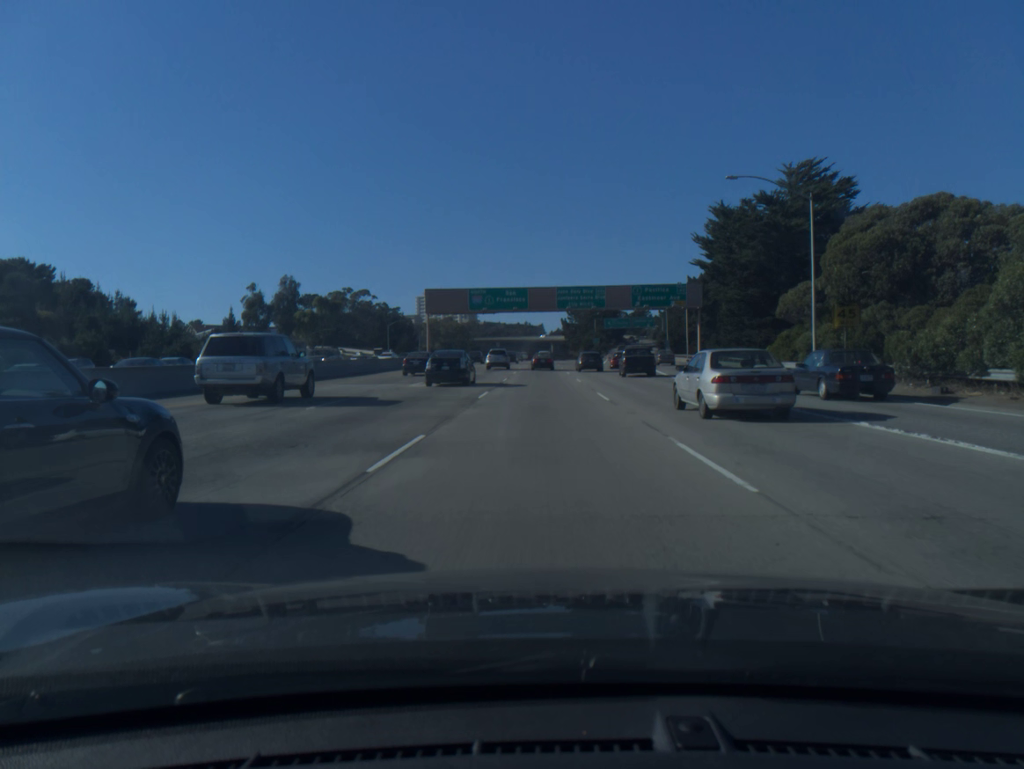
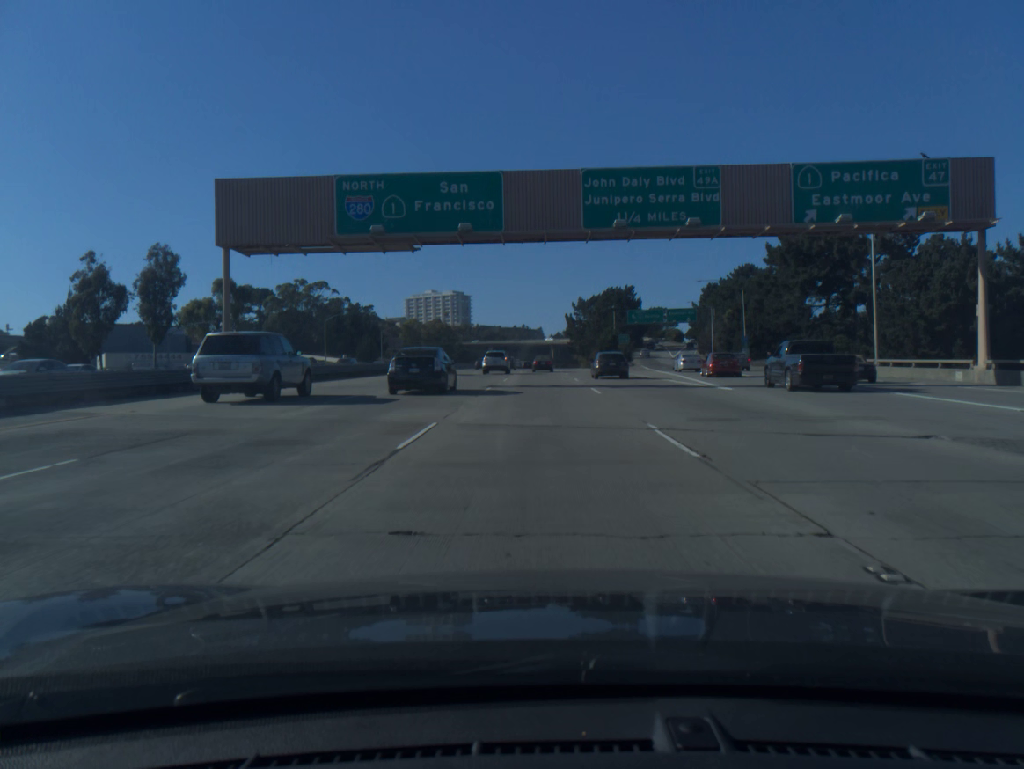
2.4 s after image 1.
(+0.1, +56.4) m; 0°
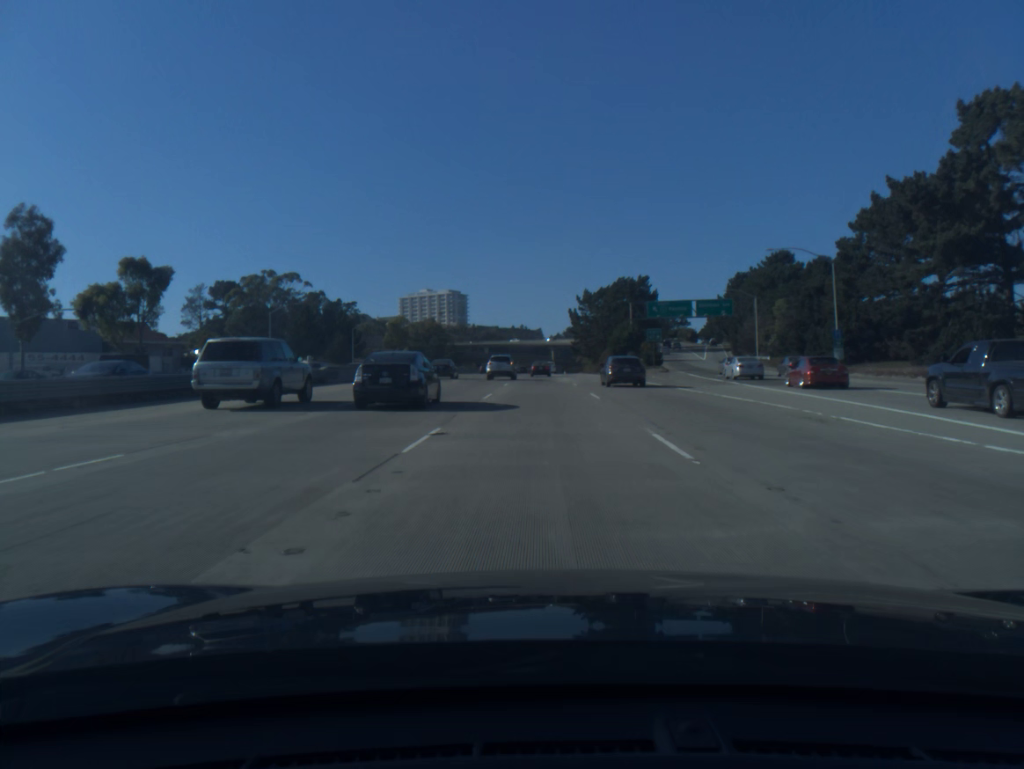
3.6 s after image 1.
(0.0, +28.9) m; 0°
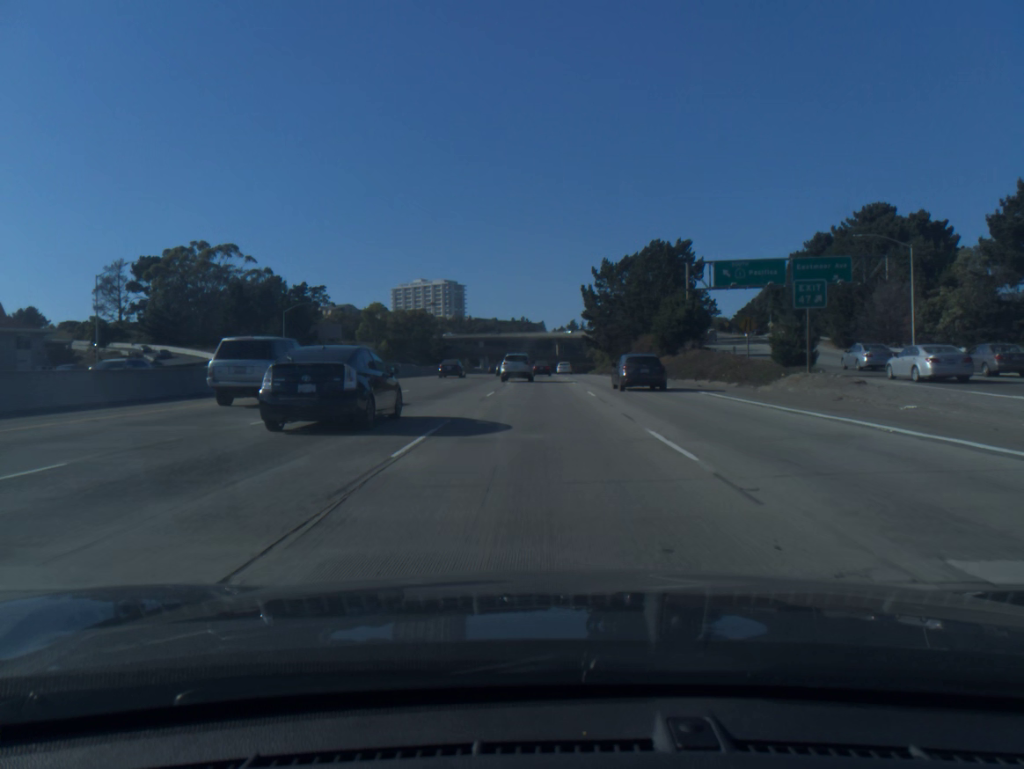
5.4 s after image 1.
(0.0, +44.3) m; 0°
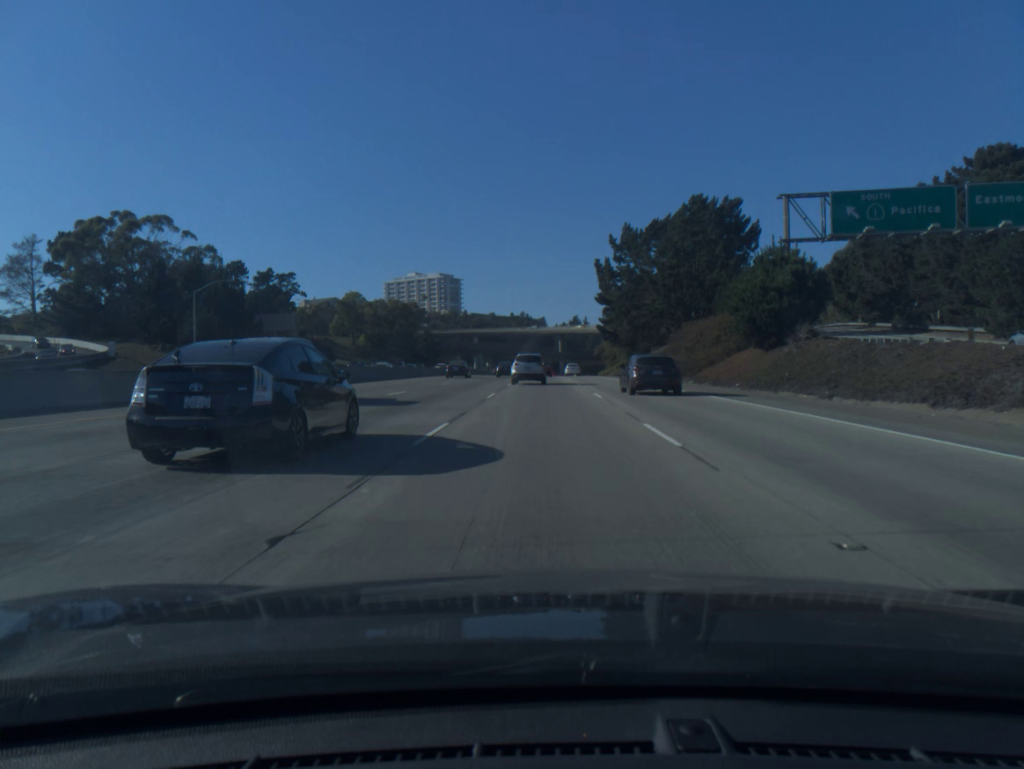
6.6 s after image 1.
(0.0, +30.3) m; 0°
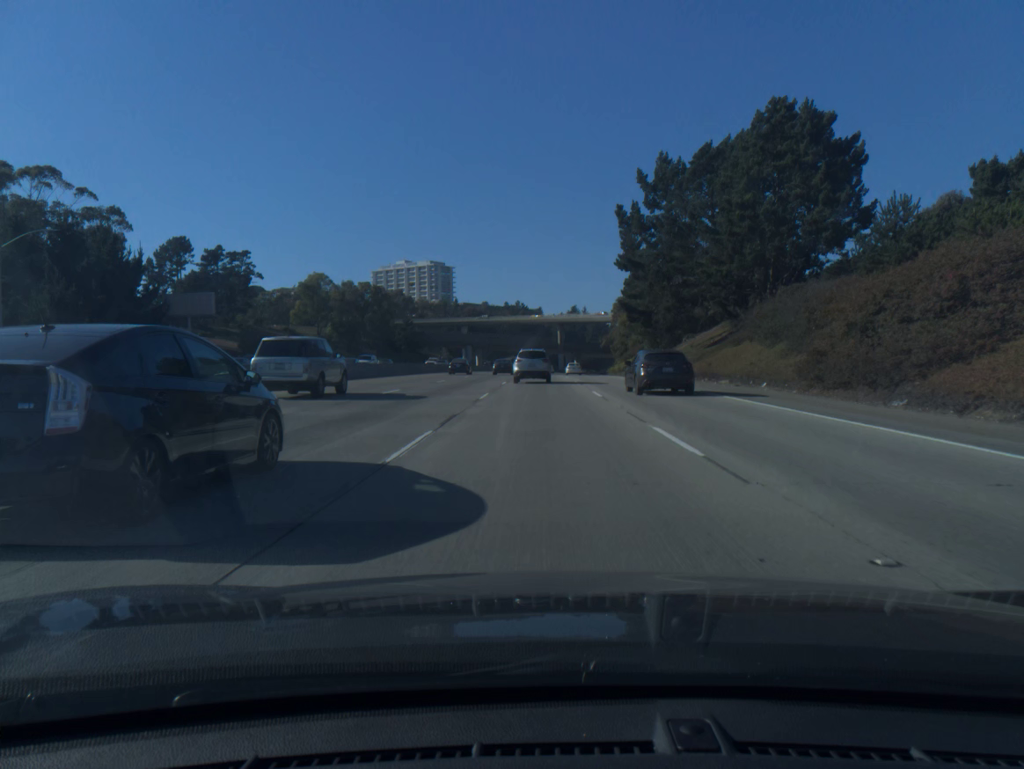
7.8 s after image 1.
(+0.1, +30.4) m; 0°
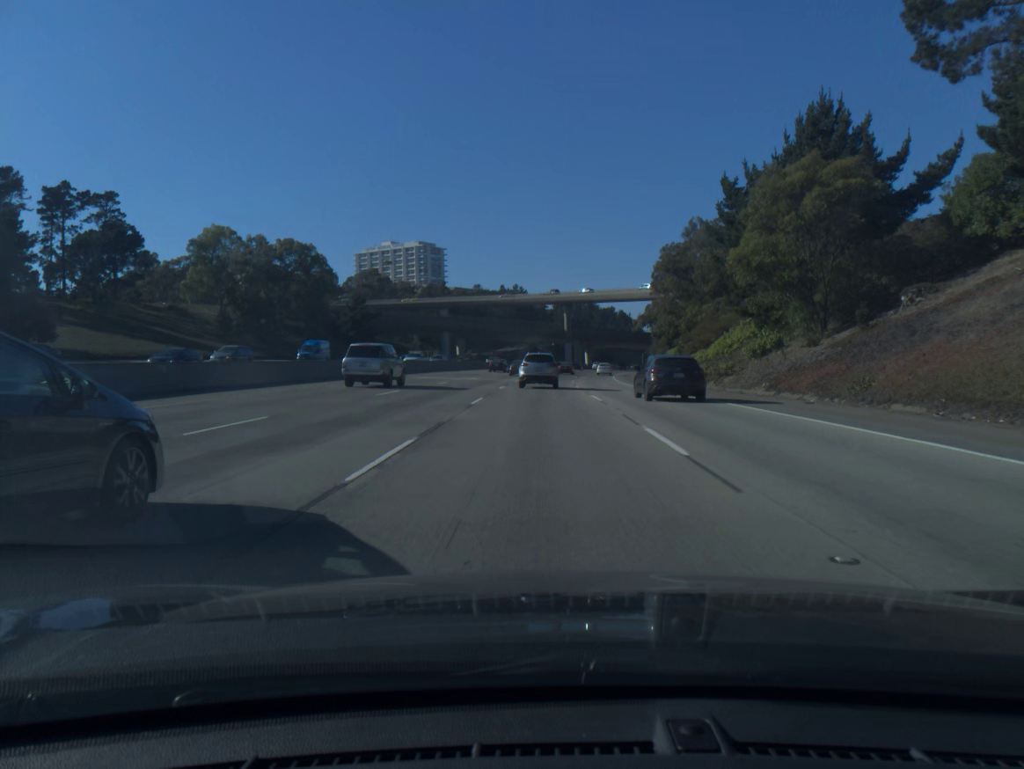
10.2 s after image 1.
(+0.1, +58.4) m; 0°
